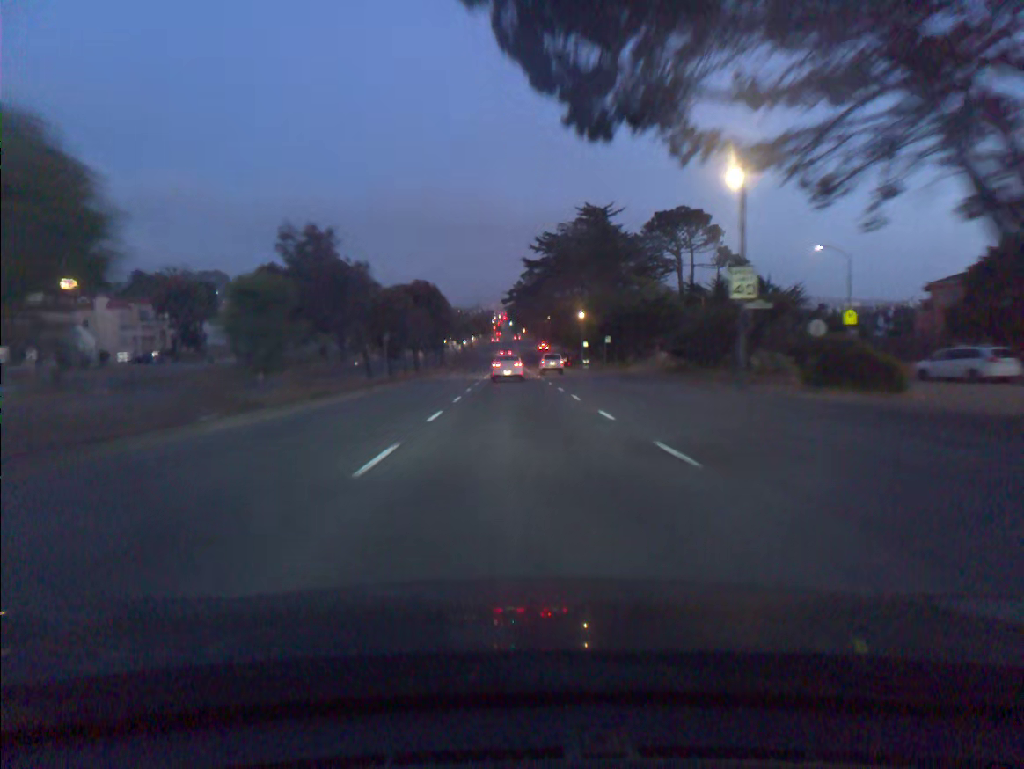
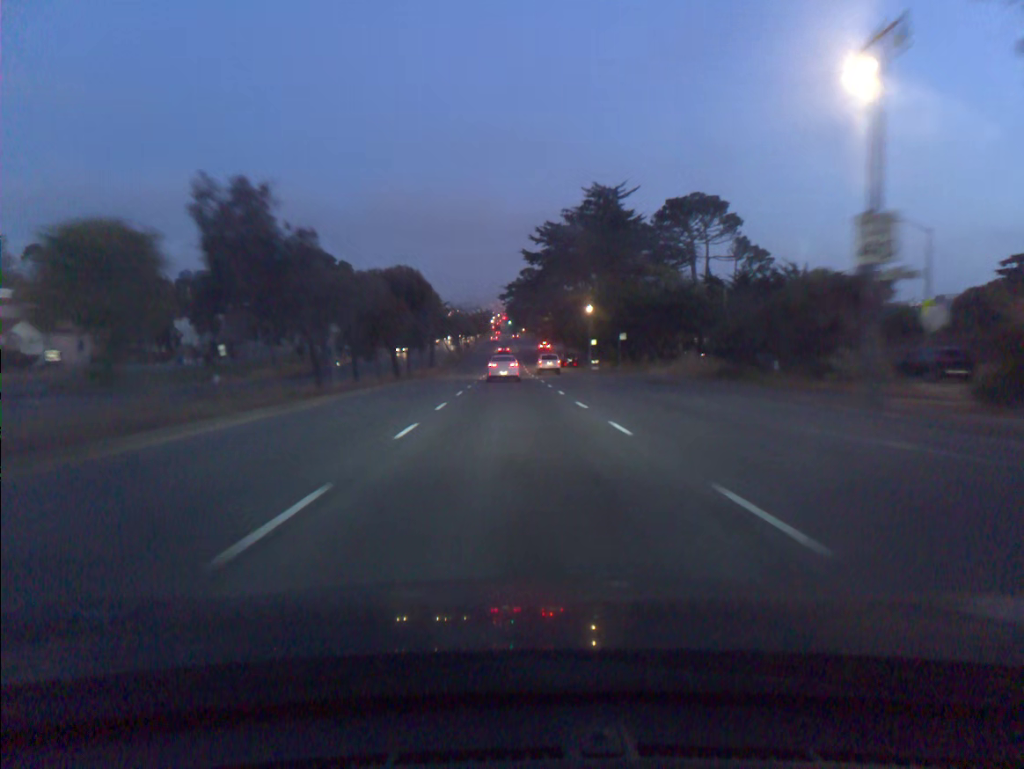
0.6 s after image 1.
(0.0, +10.6) m; 0°
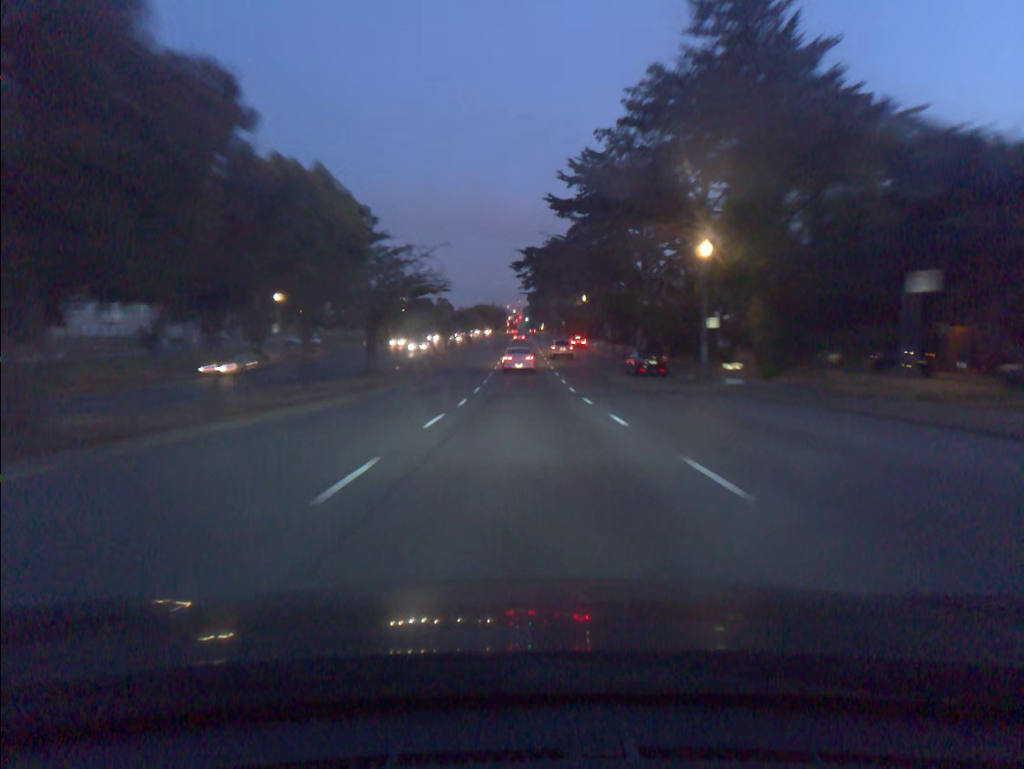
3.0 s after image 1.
(-0.6, +42.4) m; -1°
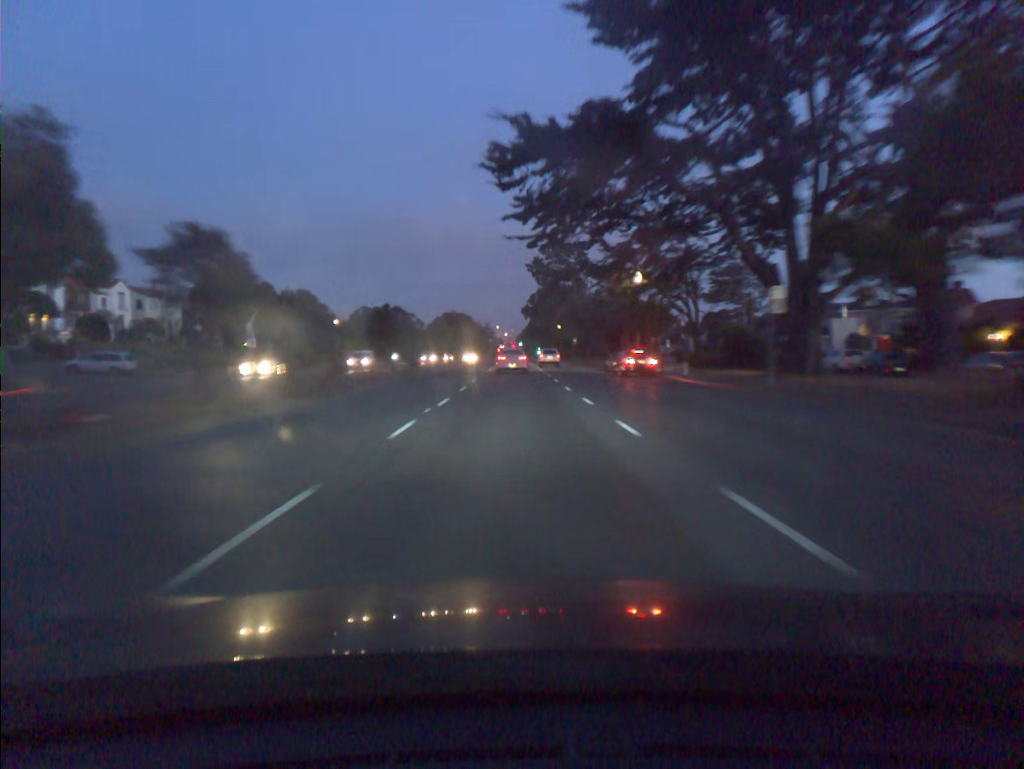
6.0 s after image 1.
(+0.4, +52.6) m; +1°
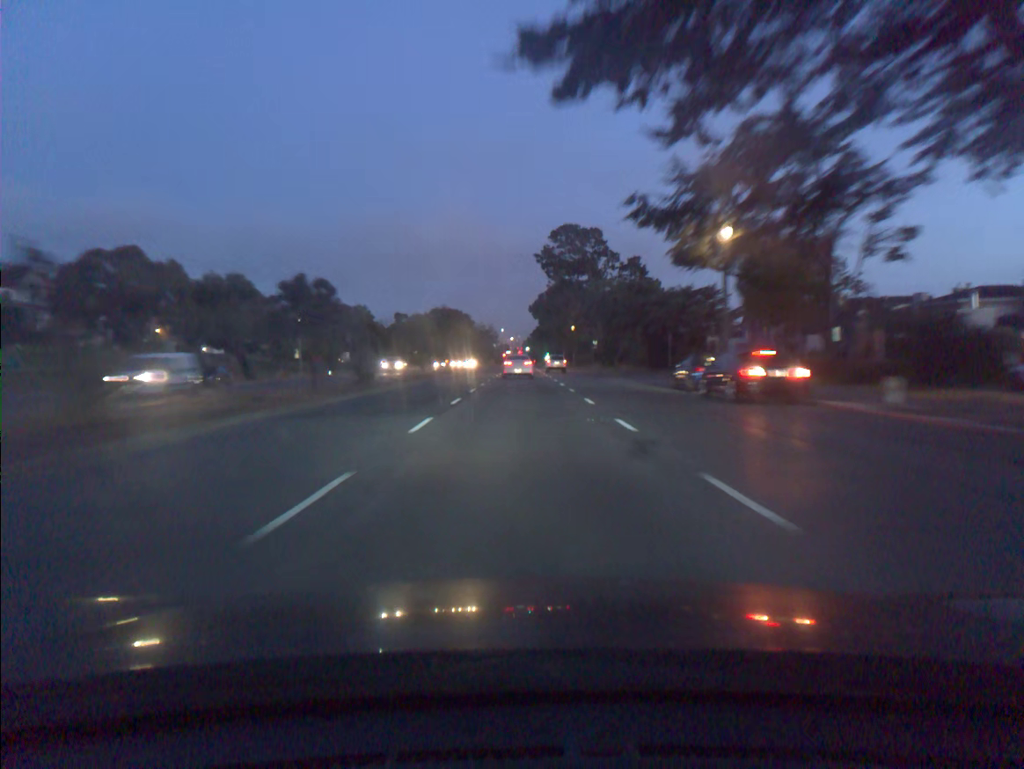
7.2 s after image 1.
(-0.1, +20.8) m; 0°
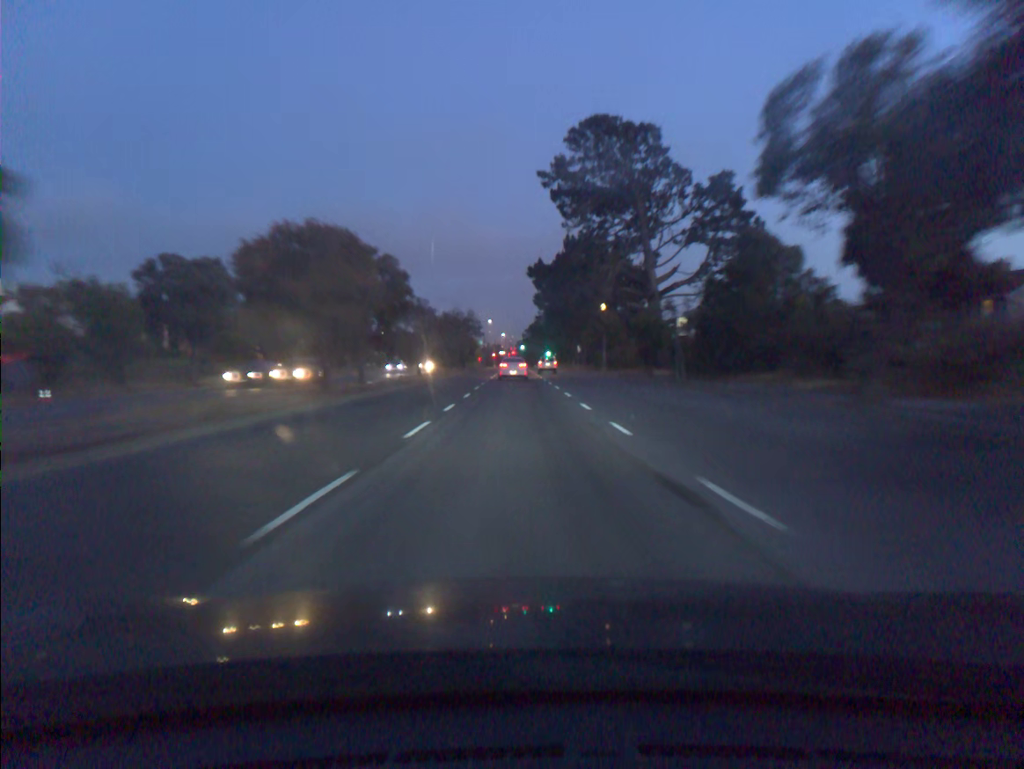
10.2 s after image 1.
(+0.1, +51.4) m; 0°
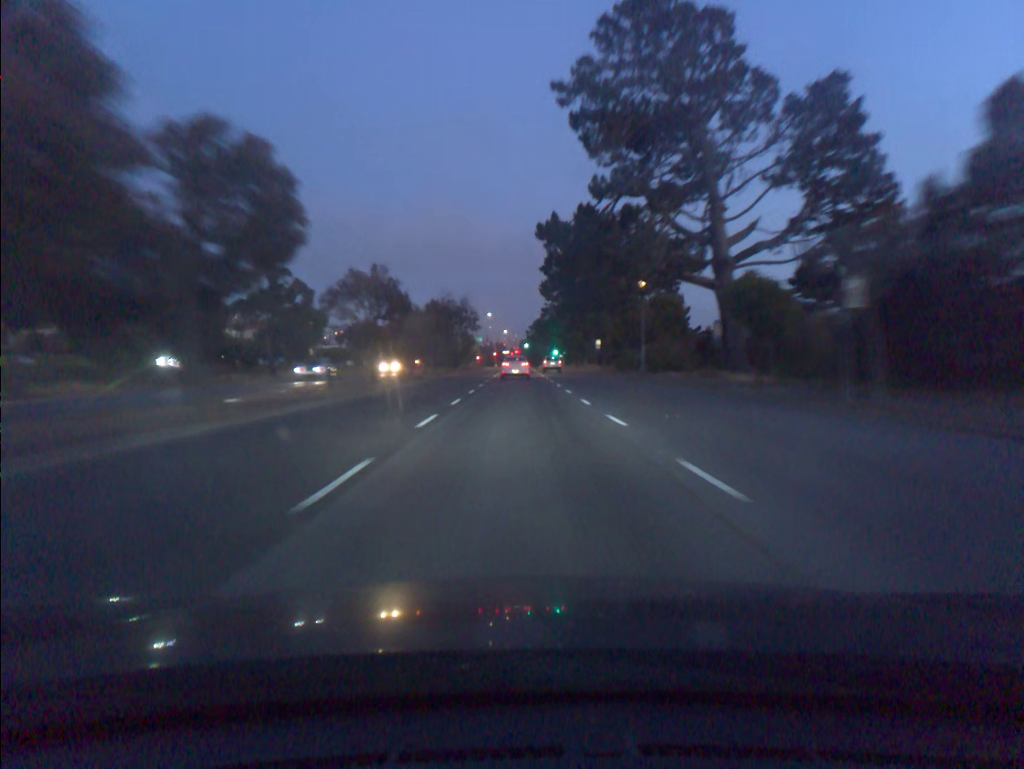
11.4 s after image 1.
(0.0, +20.6) m; 0°
